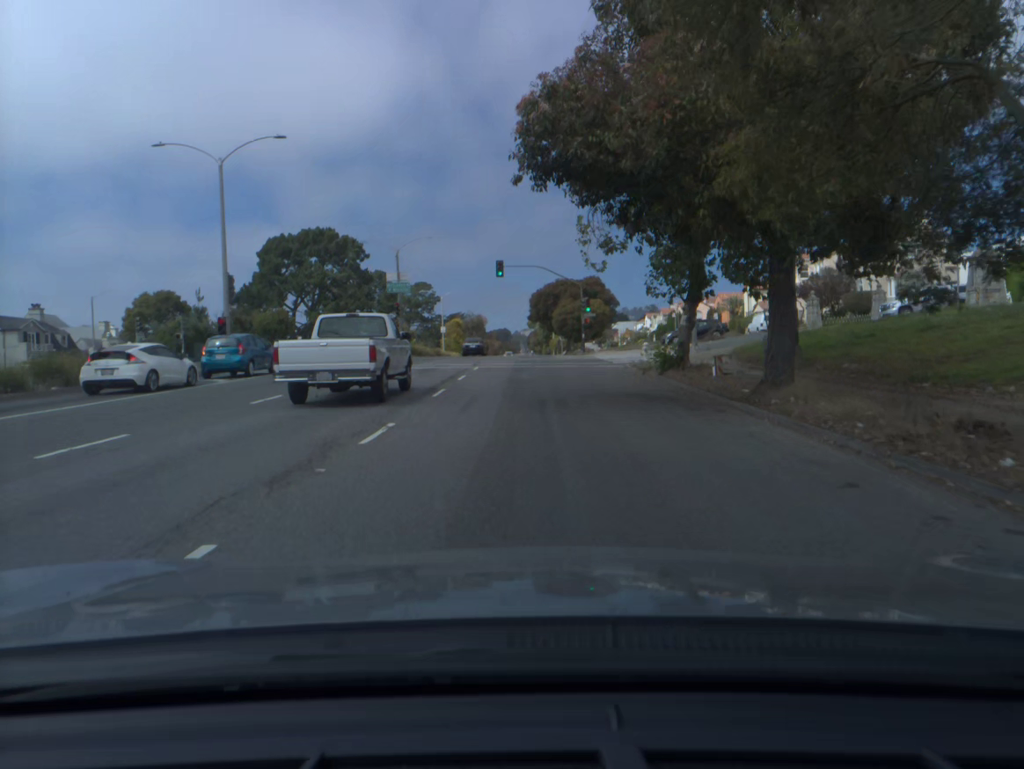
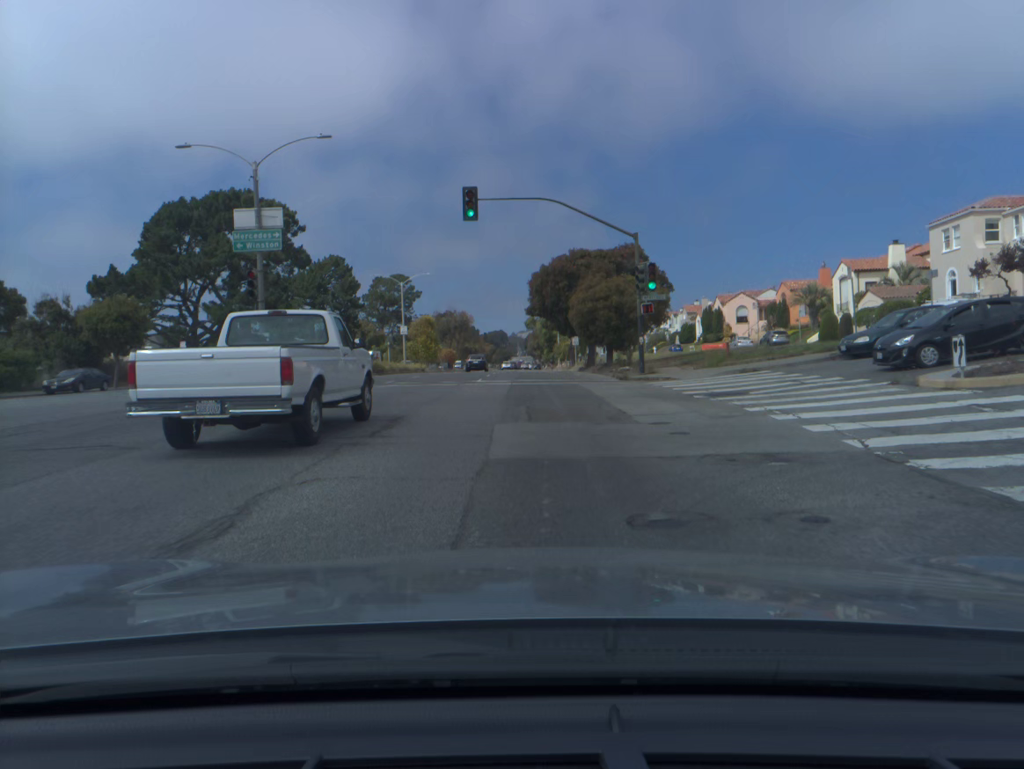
(+0.1, +32.0) m; 0°
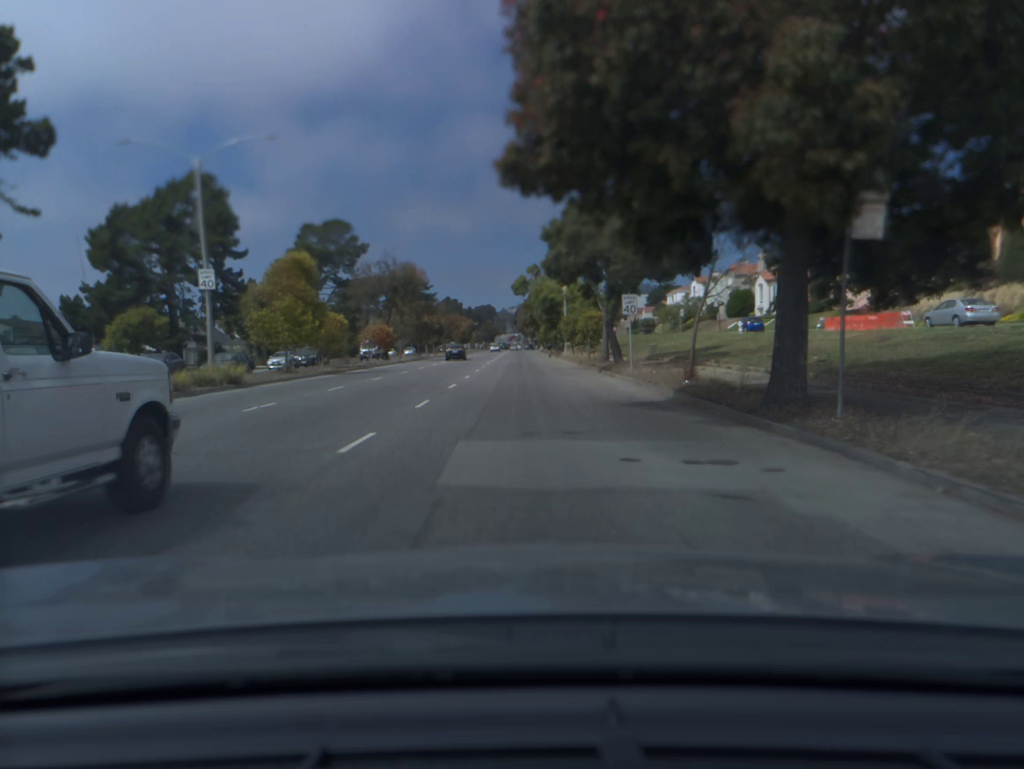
(+0.4, +43.1) m; +1°
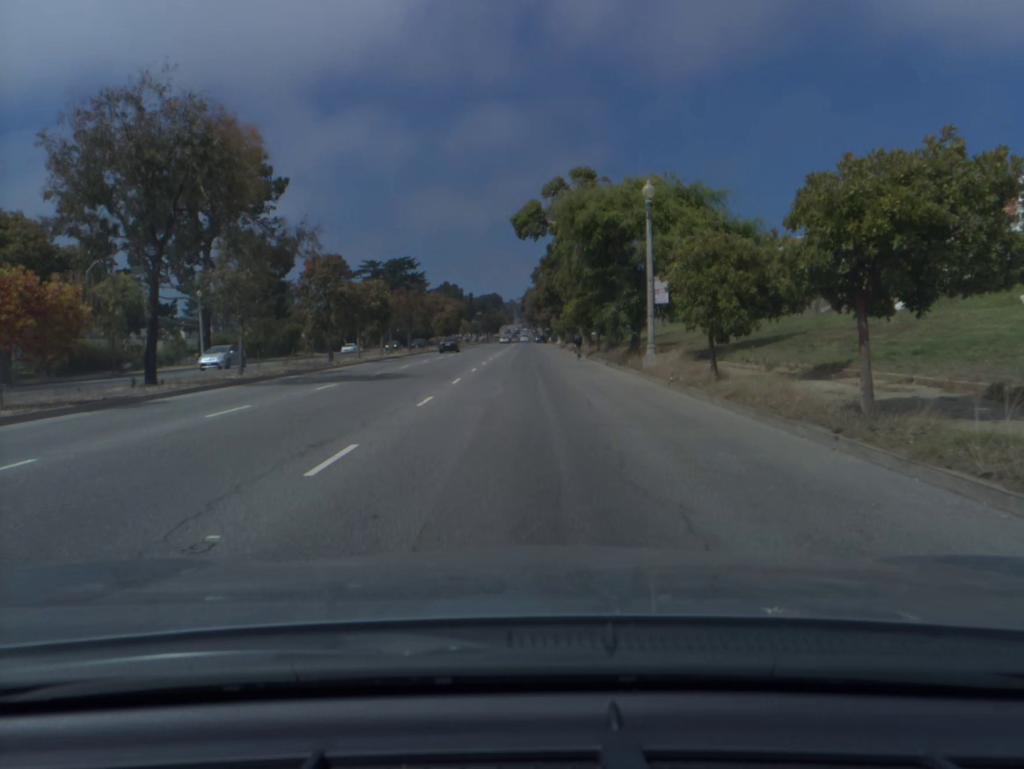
(-0.2, +45.8) m; 0°
